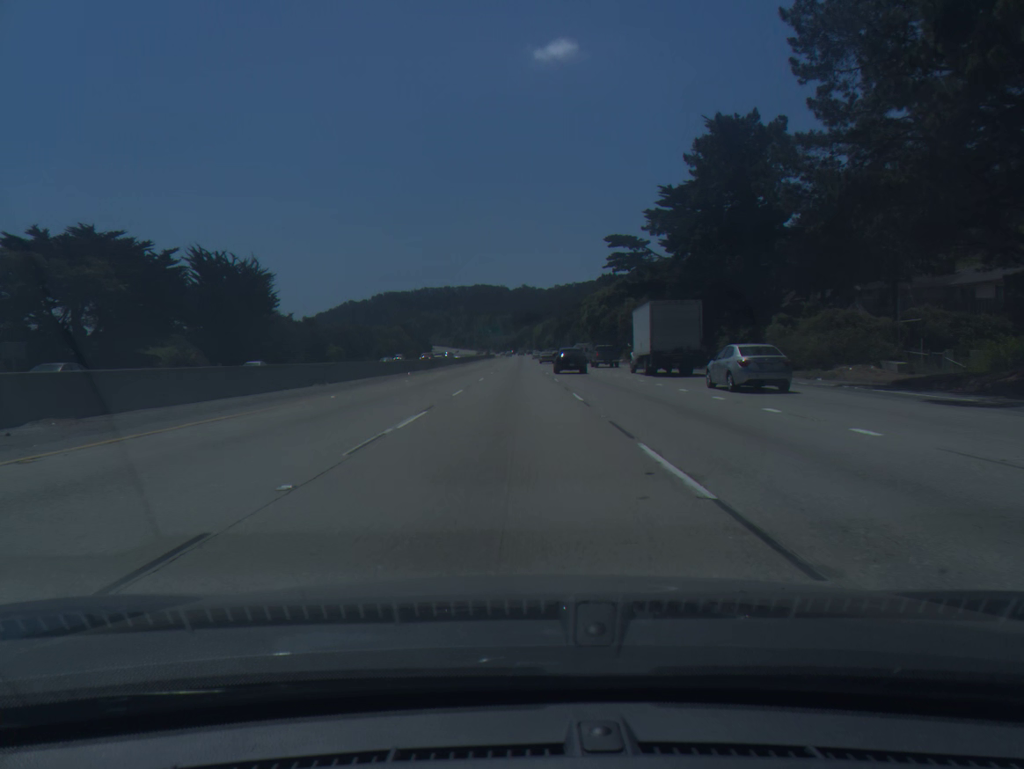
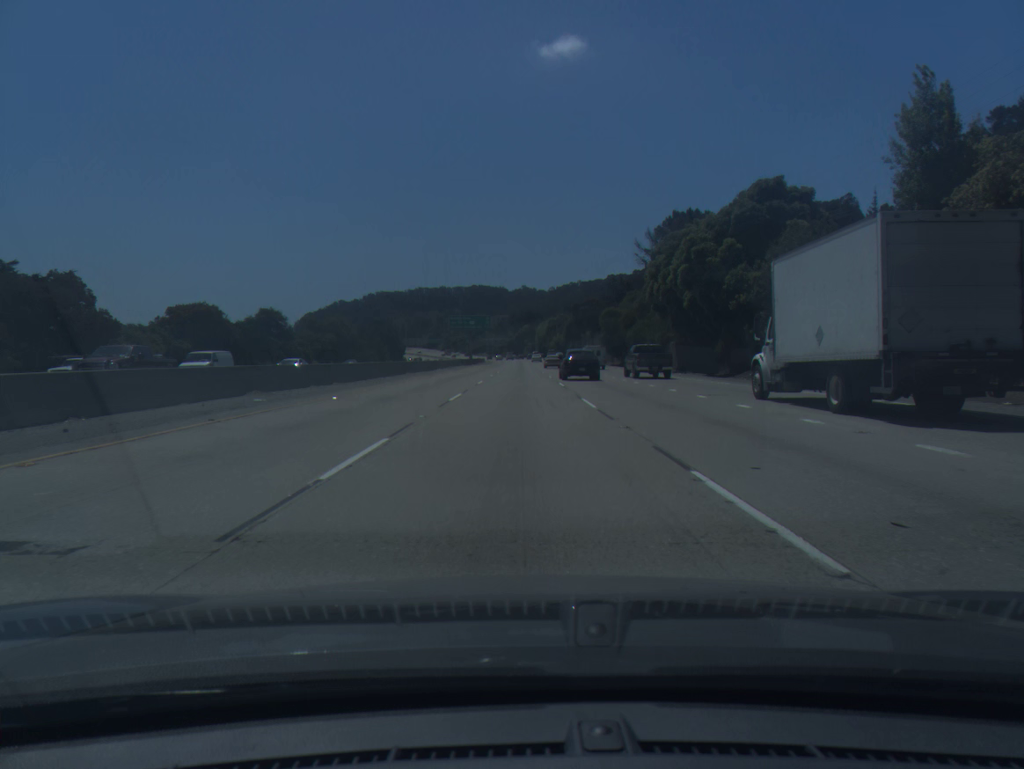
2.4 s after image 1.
(+0.3, +73.5) m; 0°
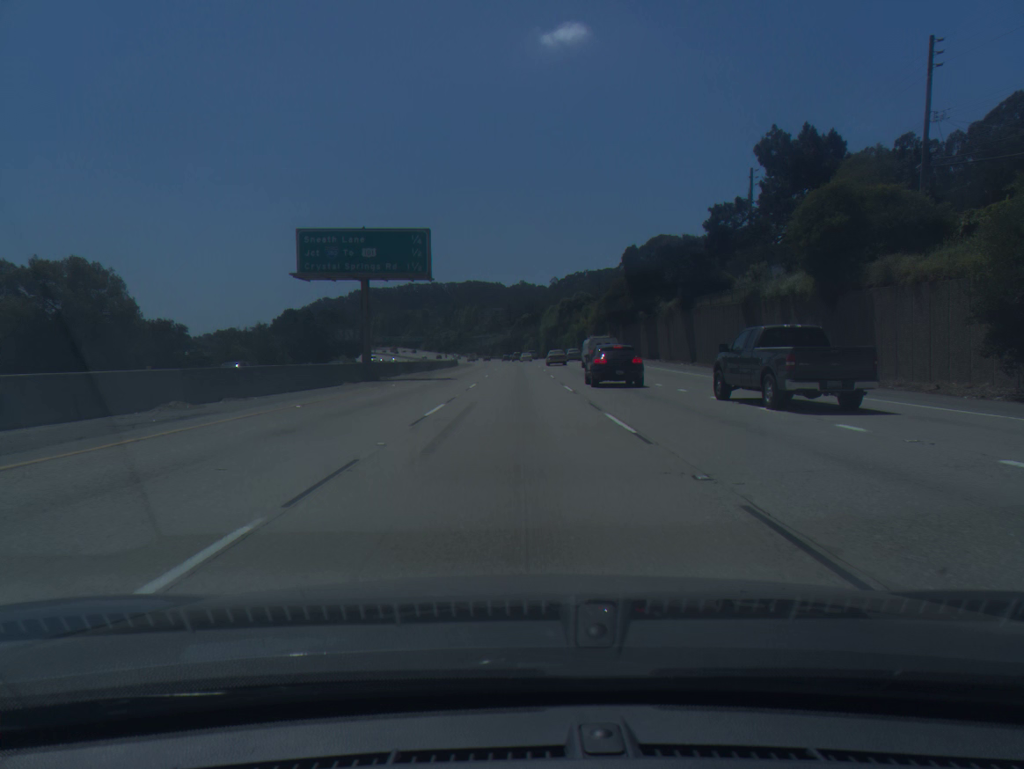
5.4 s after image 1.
(+0.4, +91.5) m; 0°
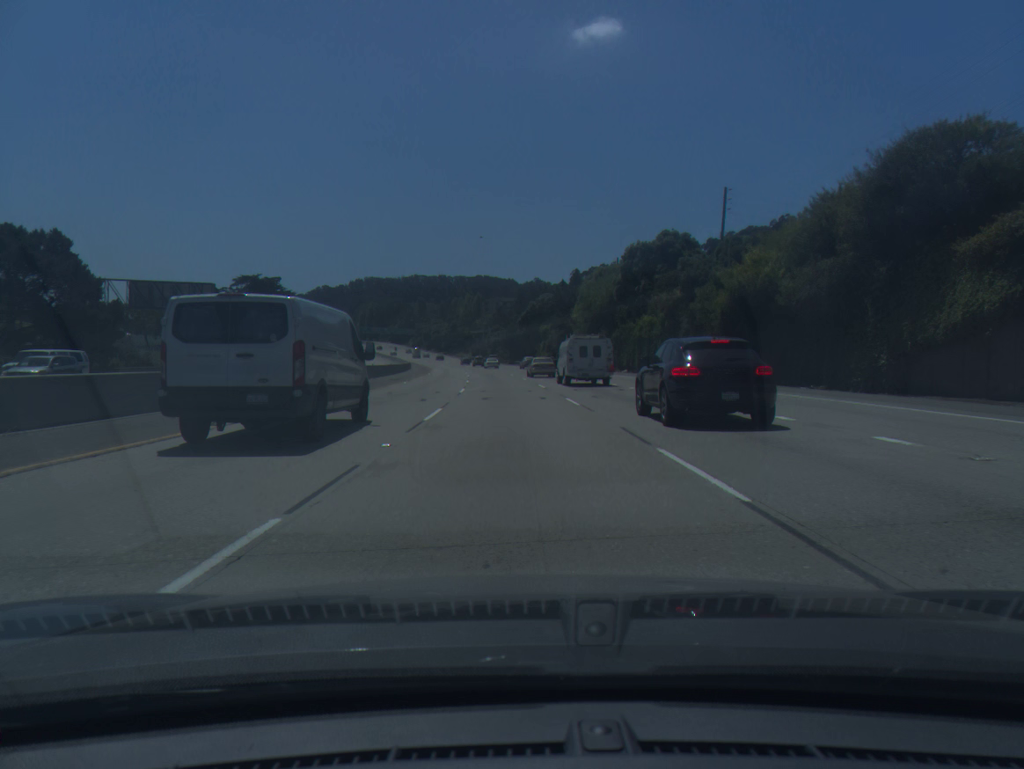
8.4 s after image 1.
(-0.3, +91.3) m; -1°
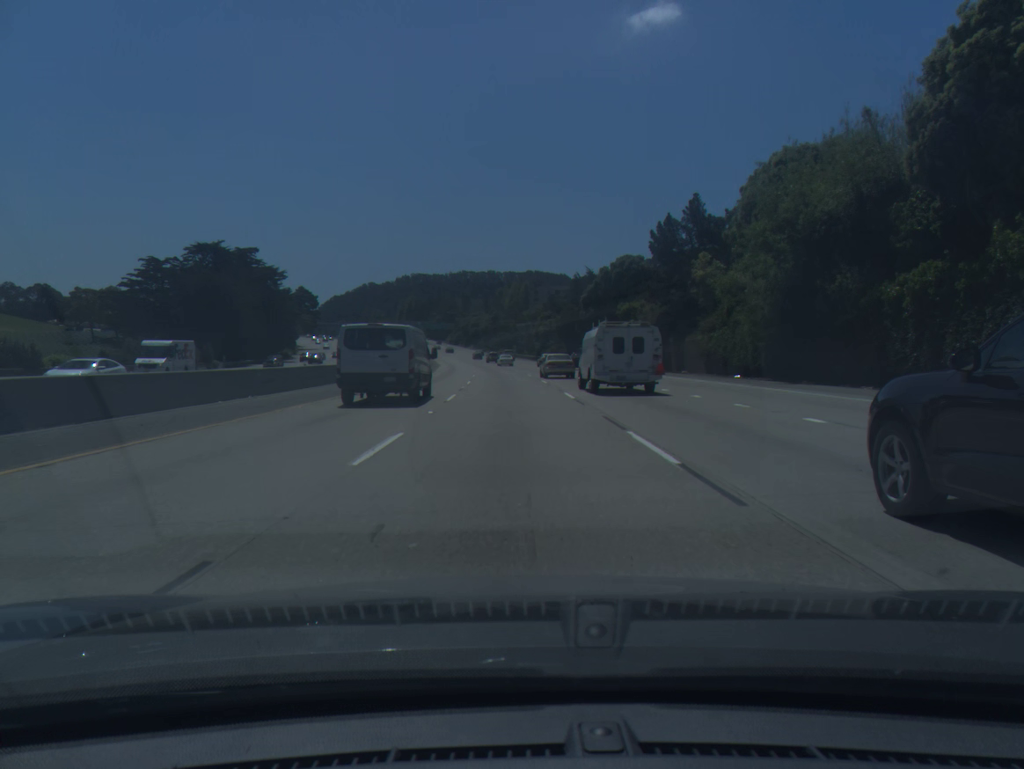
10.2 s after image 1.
(-1.5, +54.8) m; -4°
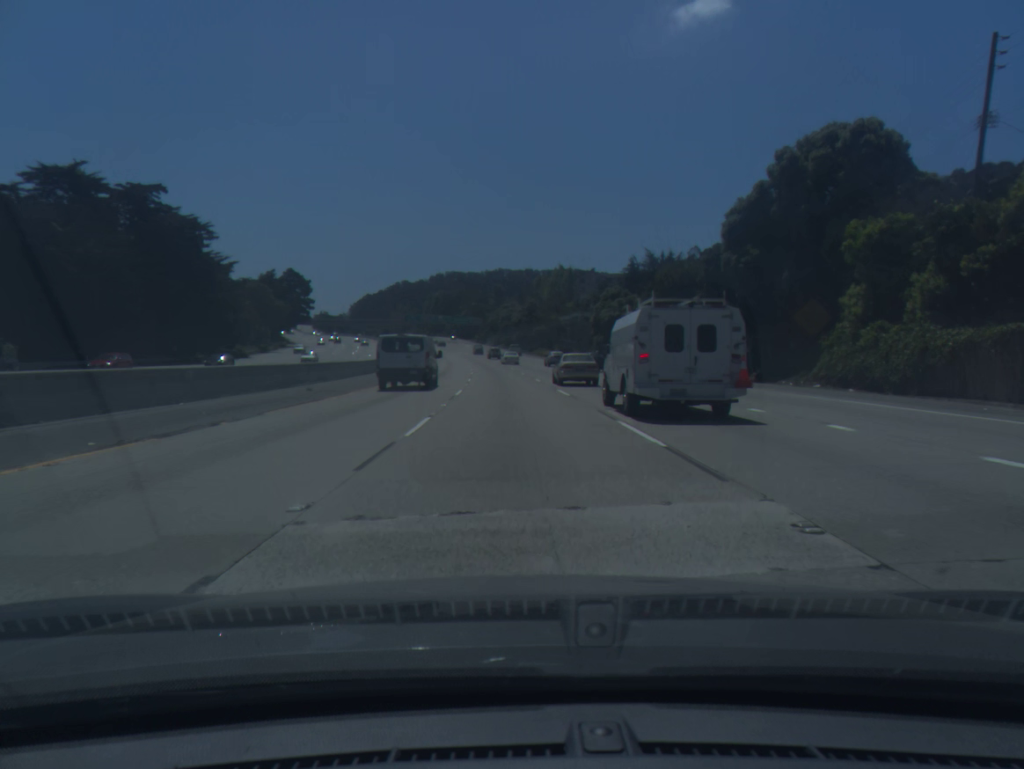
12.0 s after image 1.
(-1.4, +54.8) m; -3°
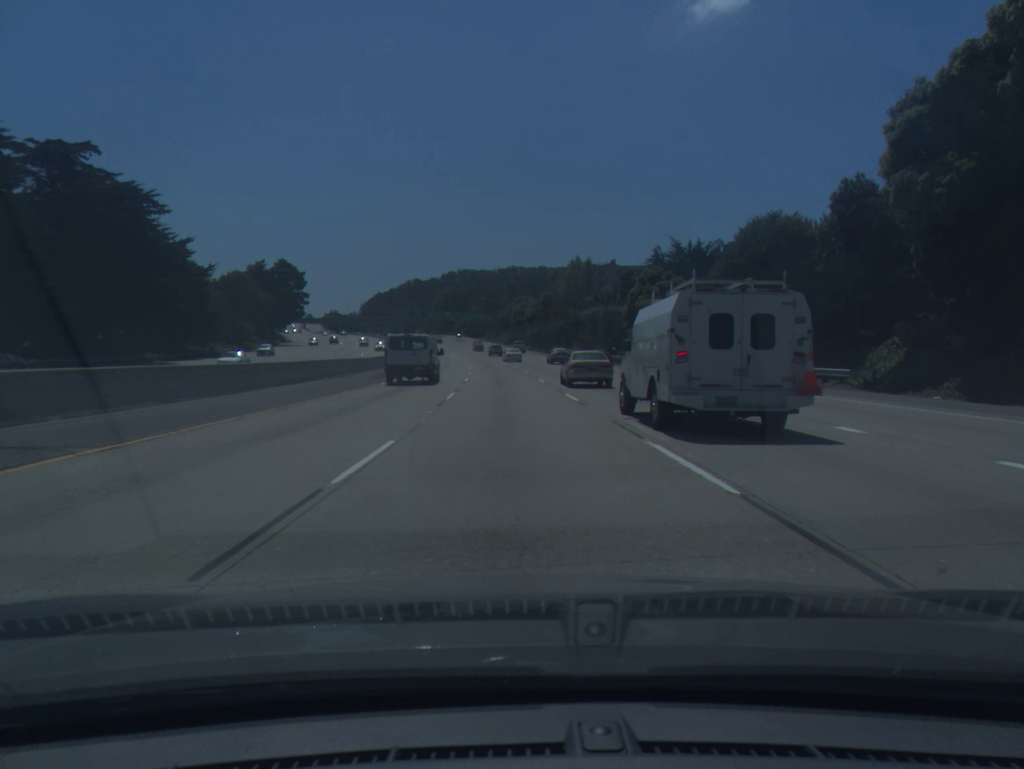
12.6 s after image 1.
(-0.1, +18.3) m; -1°
